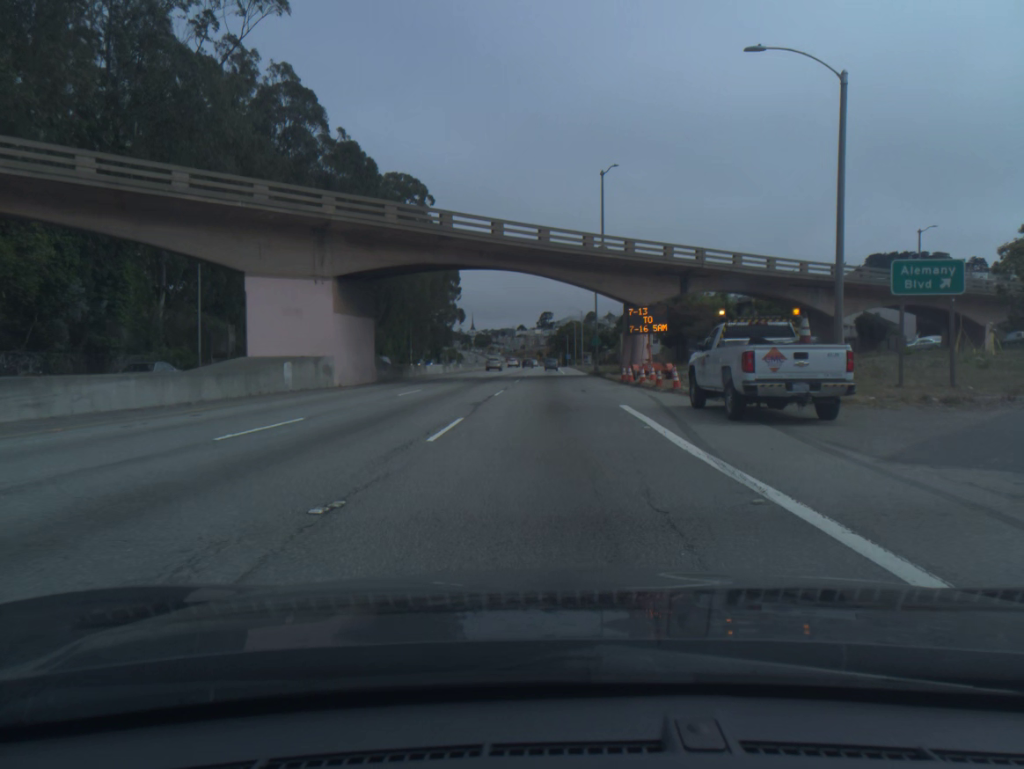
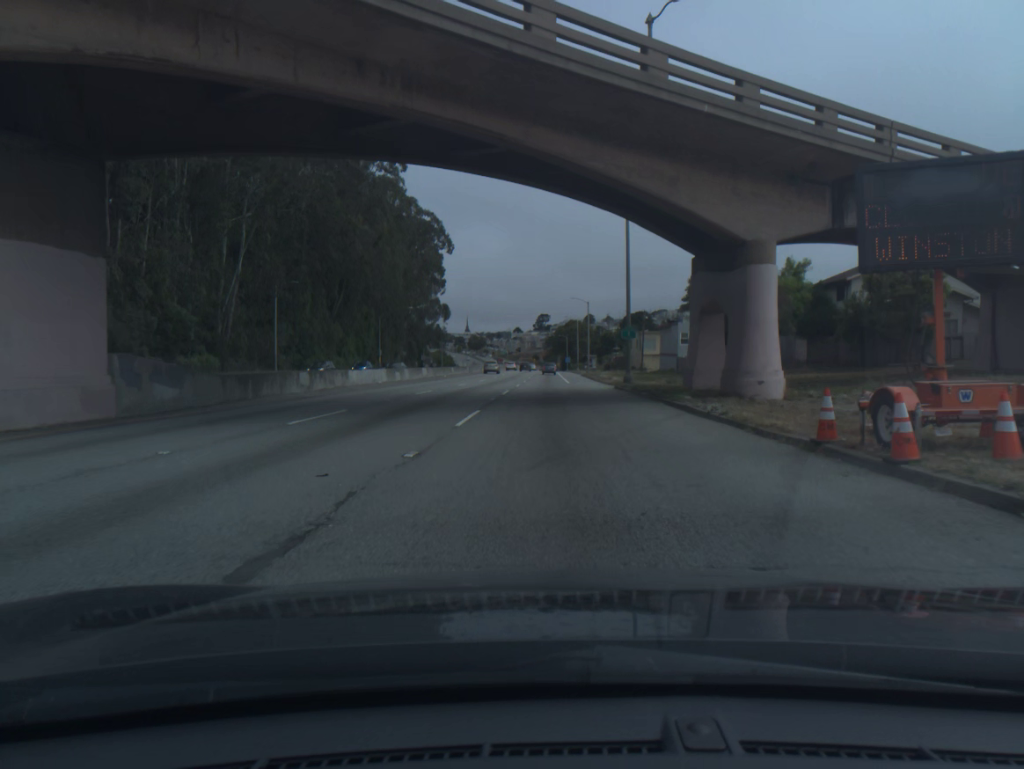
(+0.1, +26.2) m; 0°
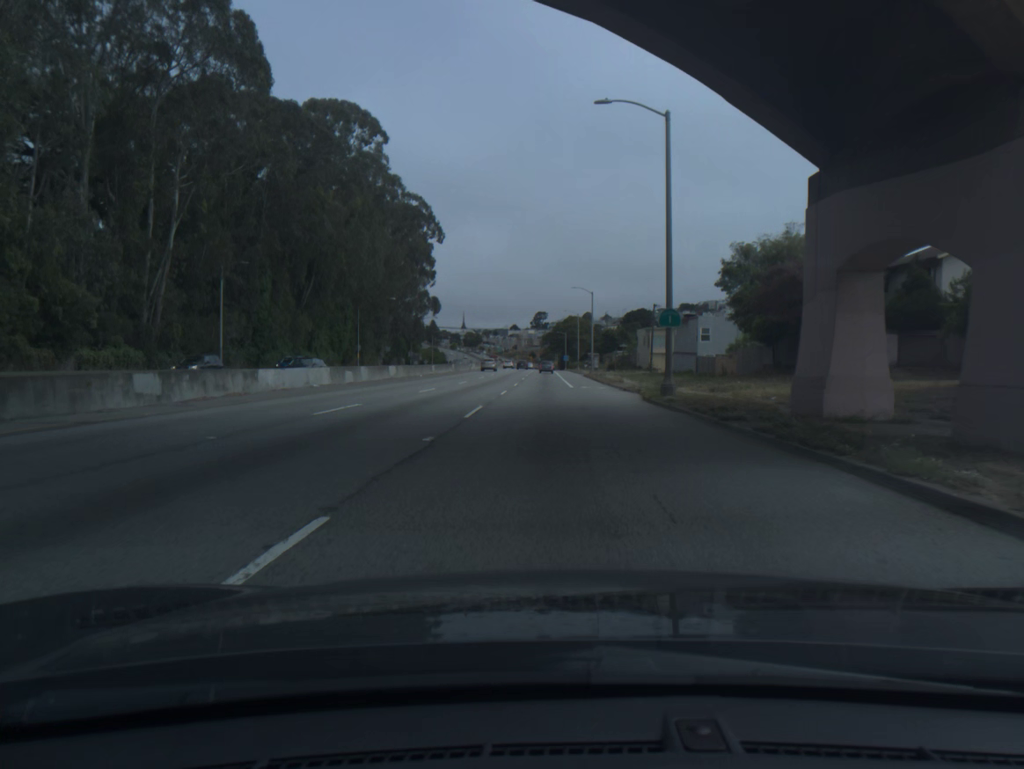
(0.0, +13.0) m; 0°
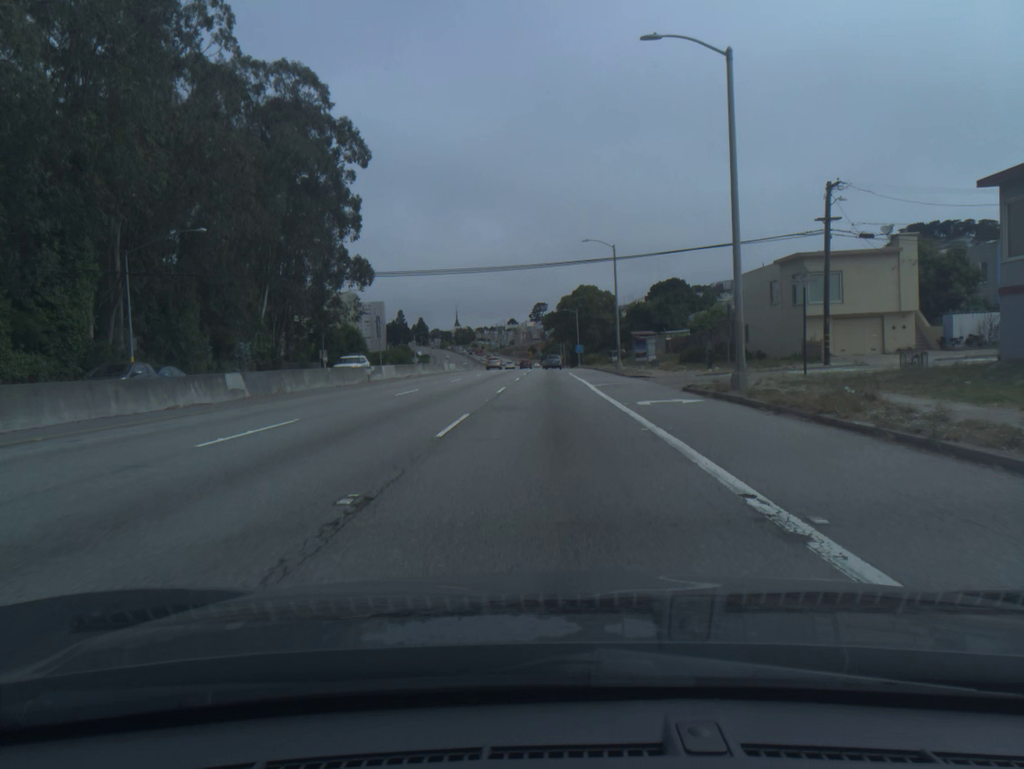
(0.0, +64.4) m; 0°
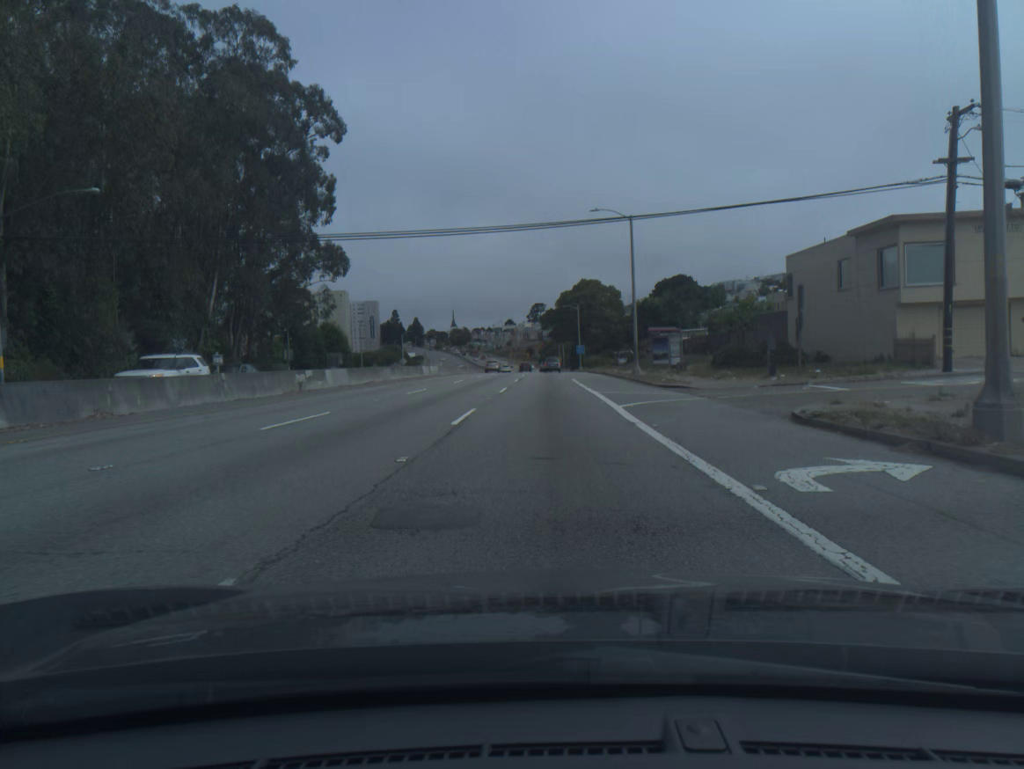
(0.0, +12.3) m; 0°
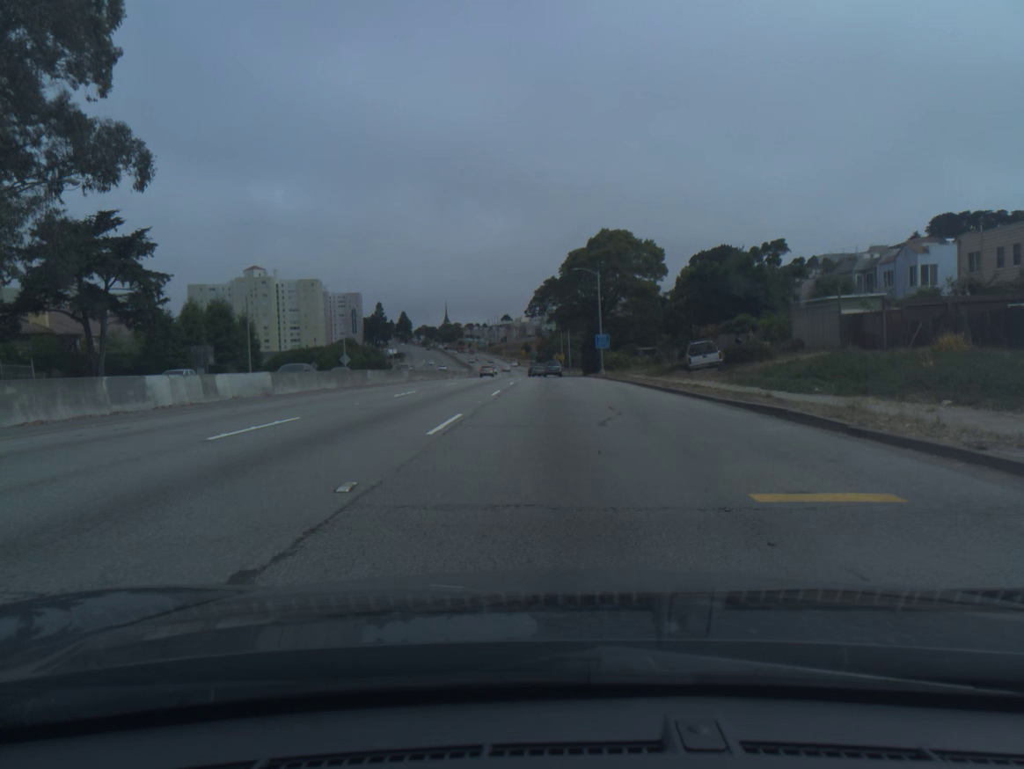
(+0.1, +46.5) m; 0°
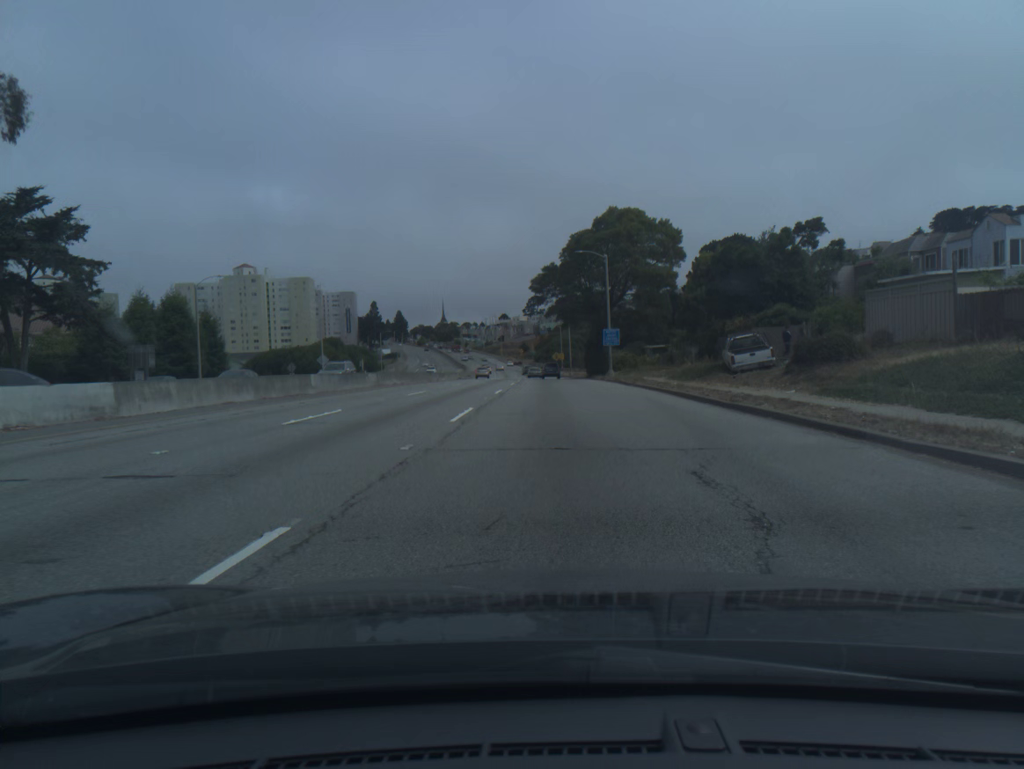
(0.0, +11.1) m; 0°
